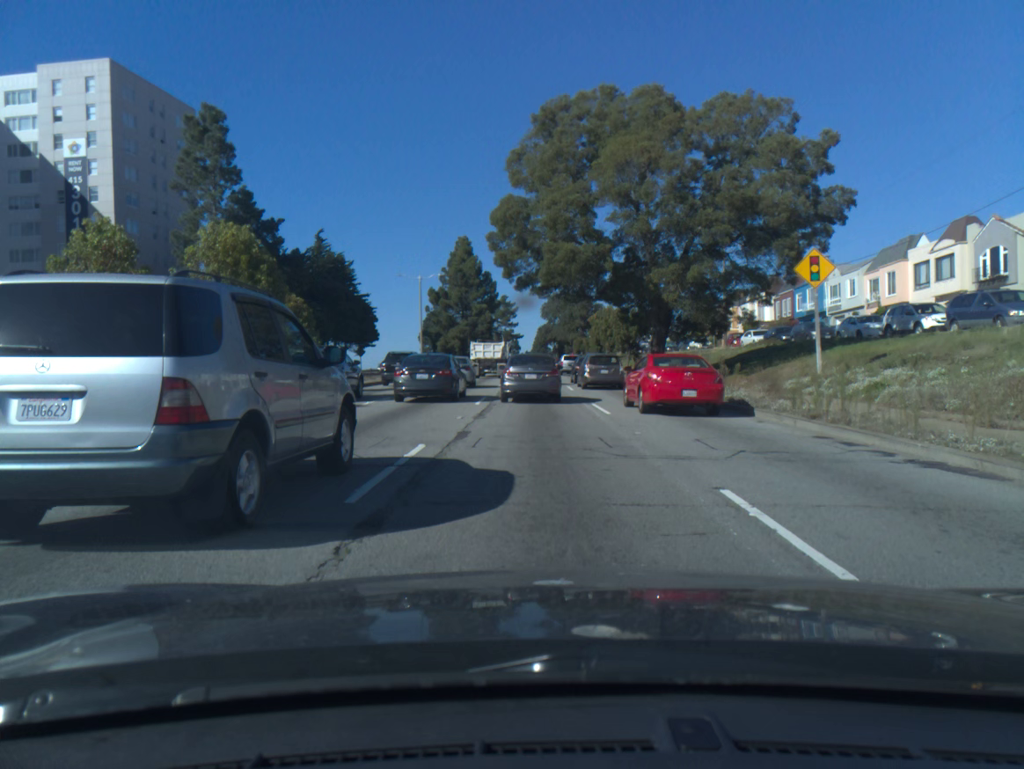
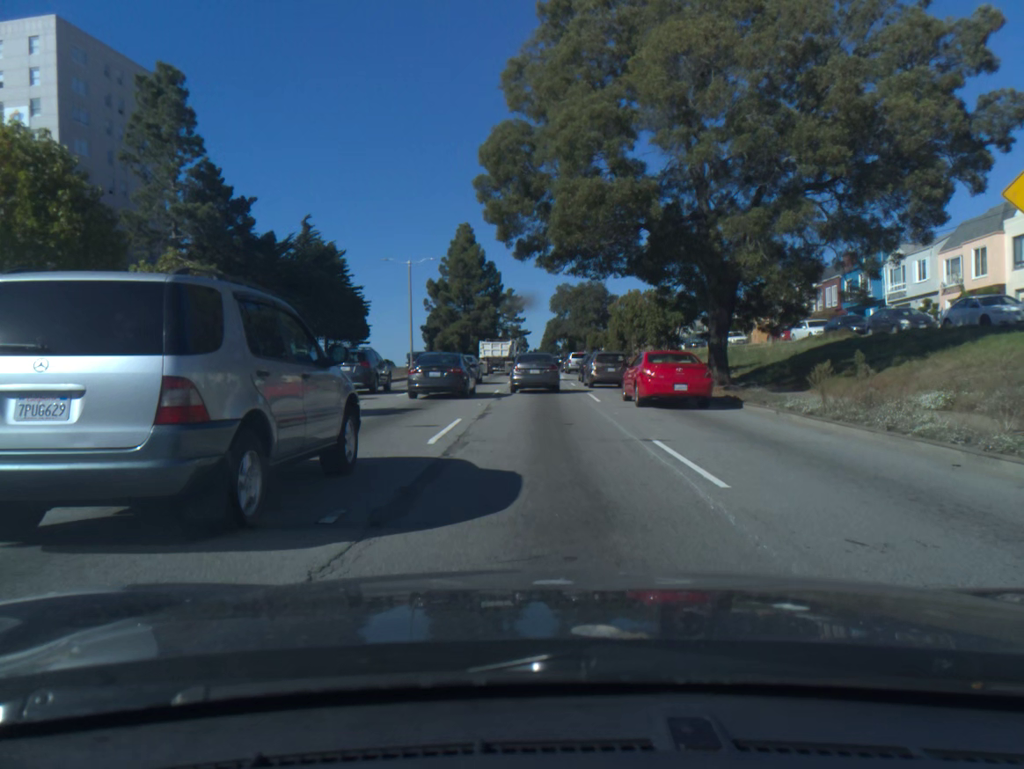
(-0.1, +10.4) m; -1°
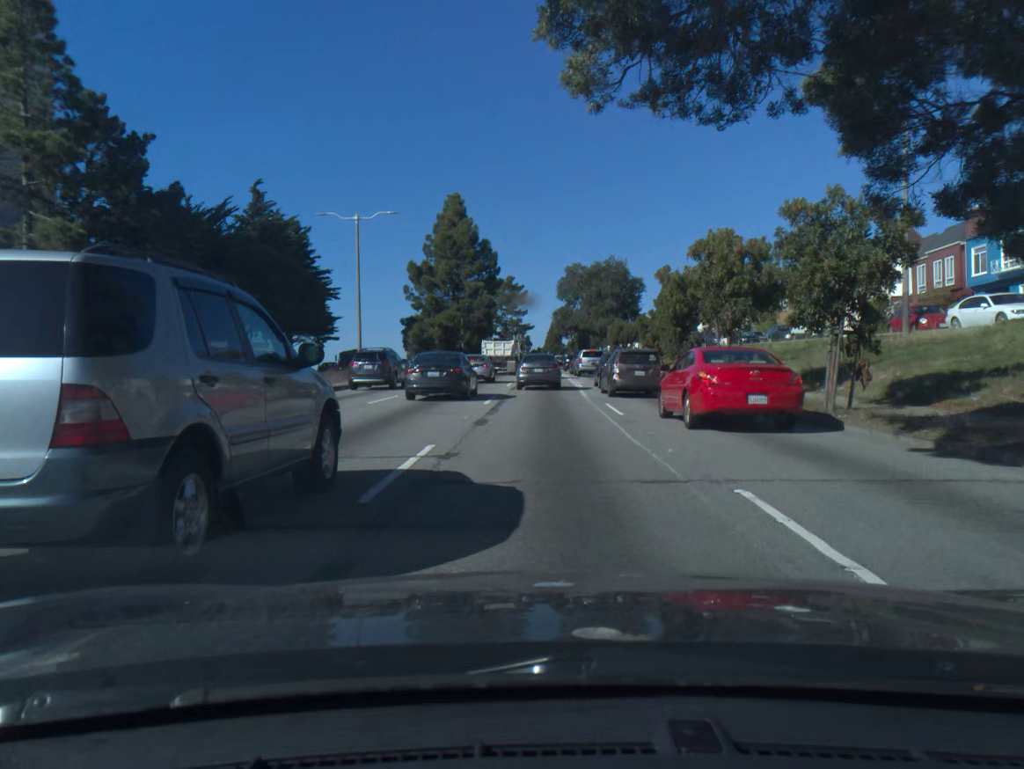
(-0.1, +19.3) m; -1°
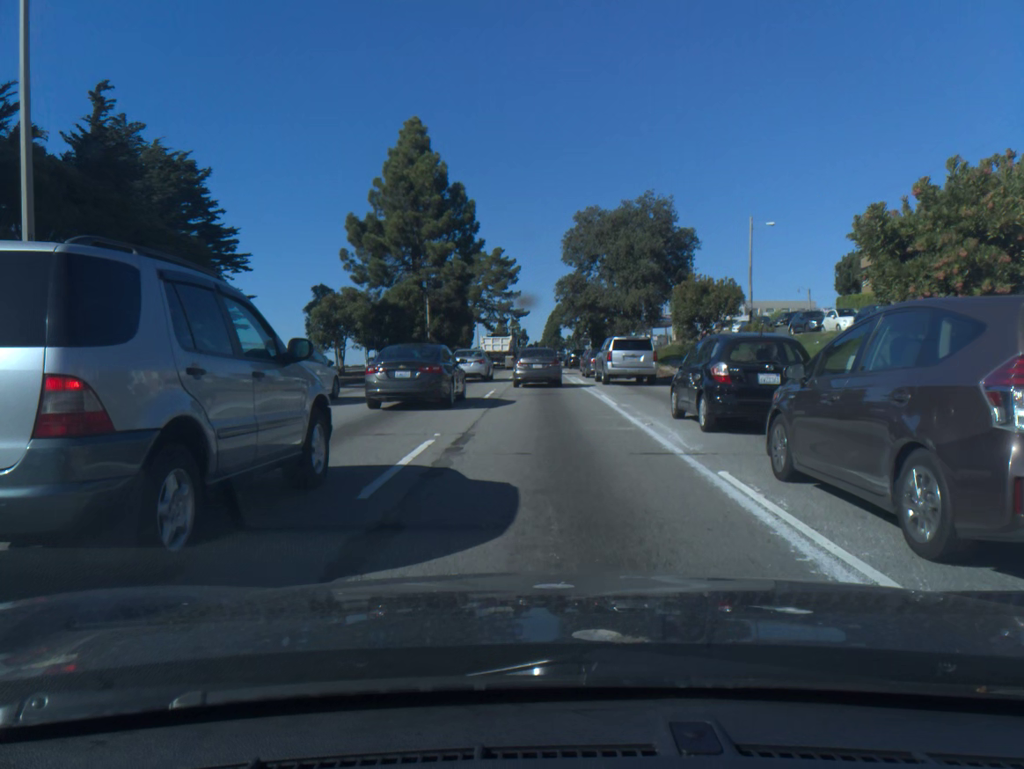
(+0.2, +28.6) m; +1°
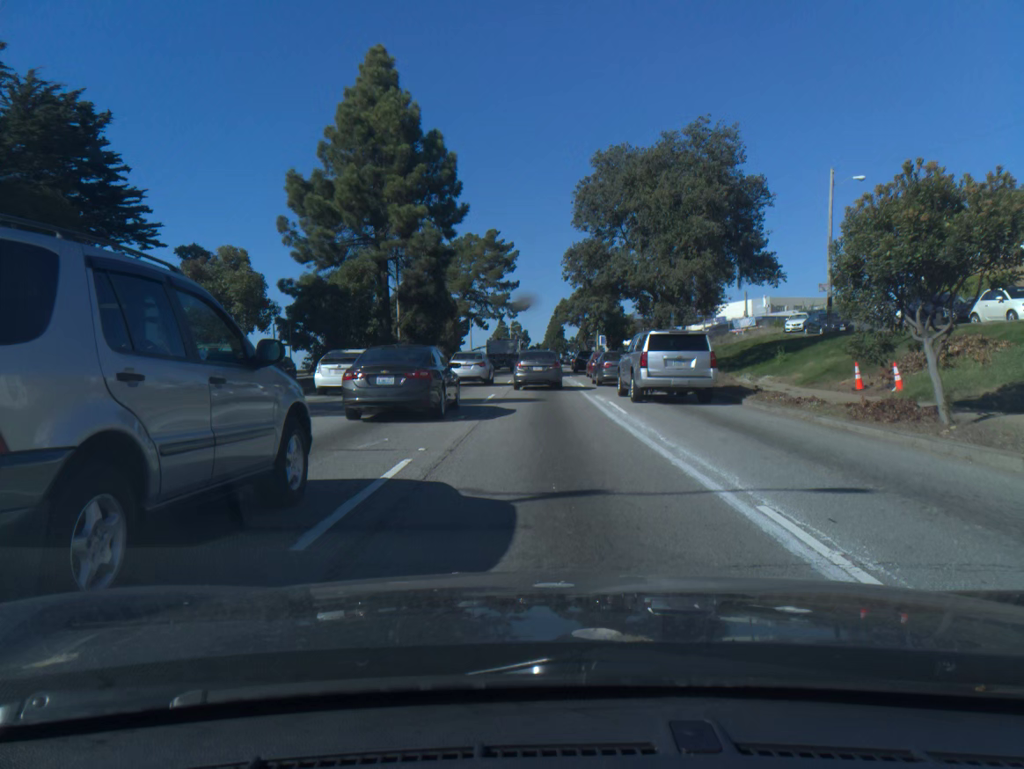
(0.0, +16.5) m; 0°
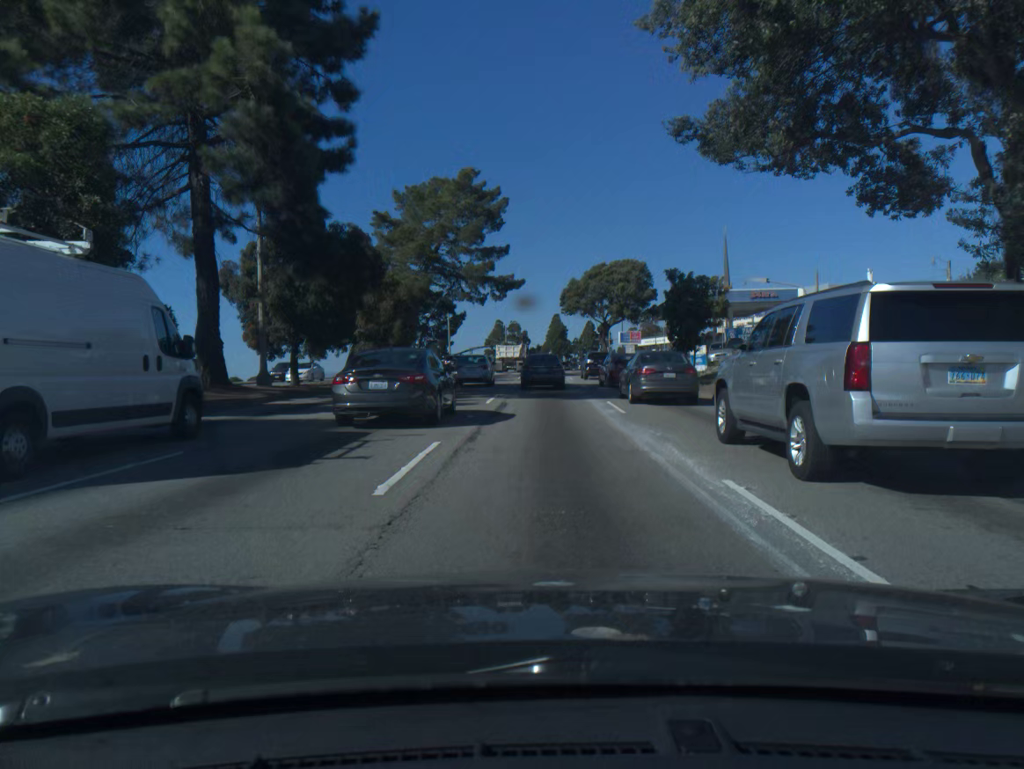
(0.0, +28.5) m; 0°
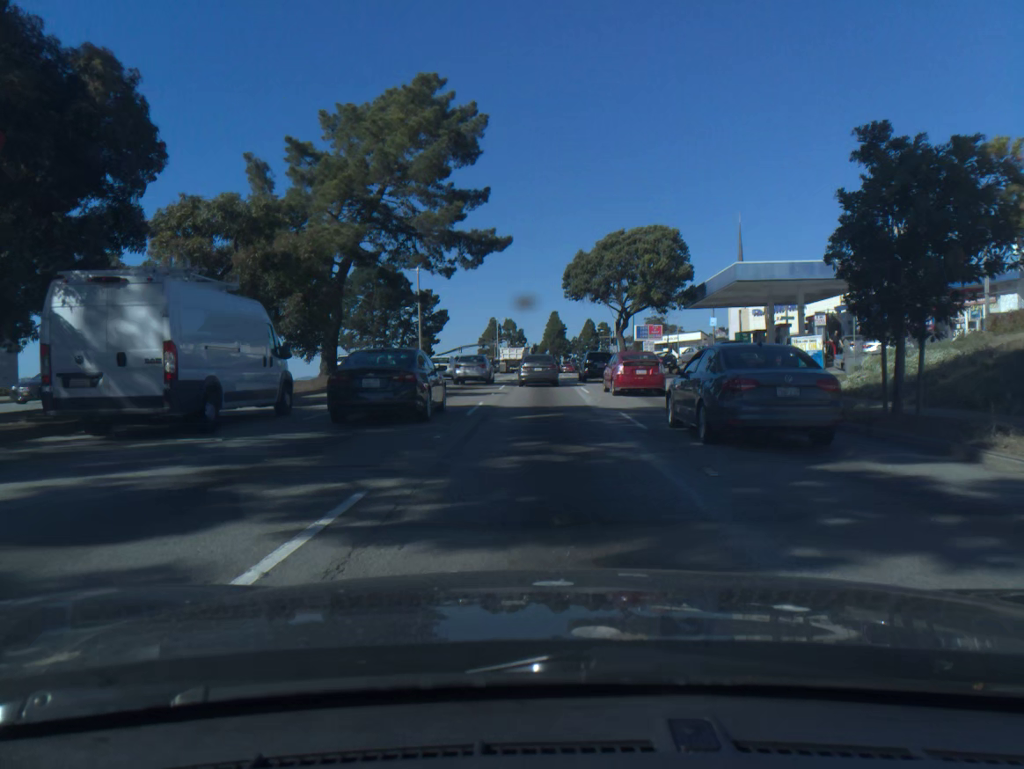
(+0.1, +18.9) m; 0°
